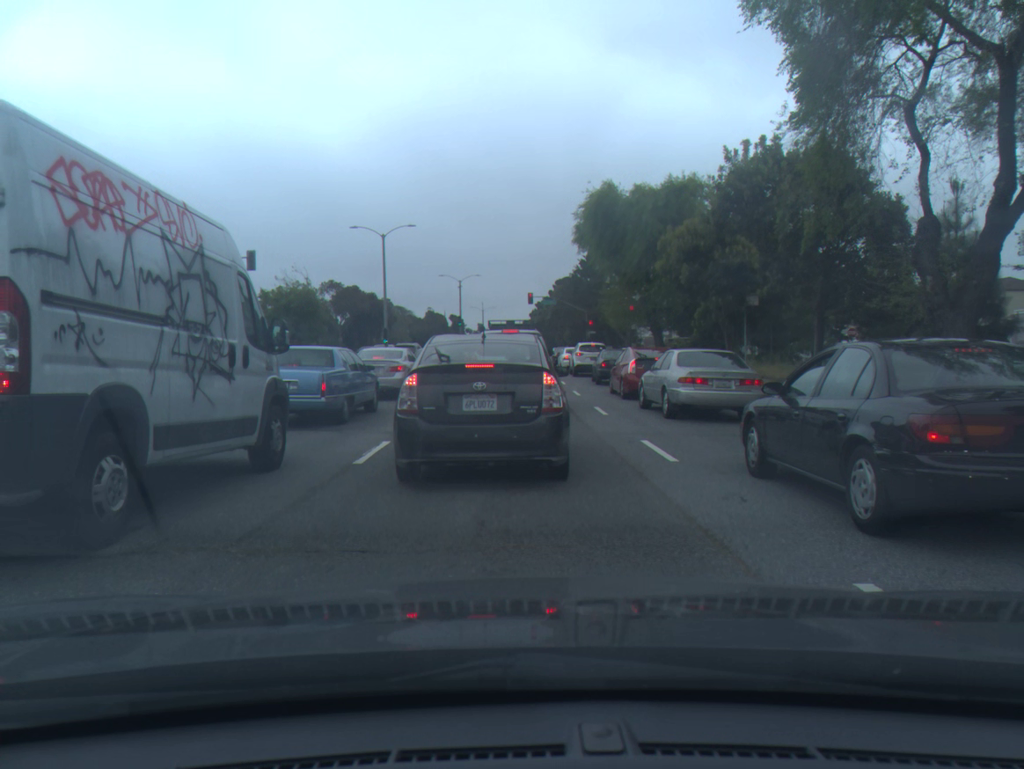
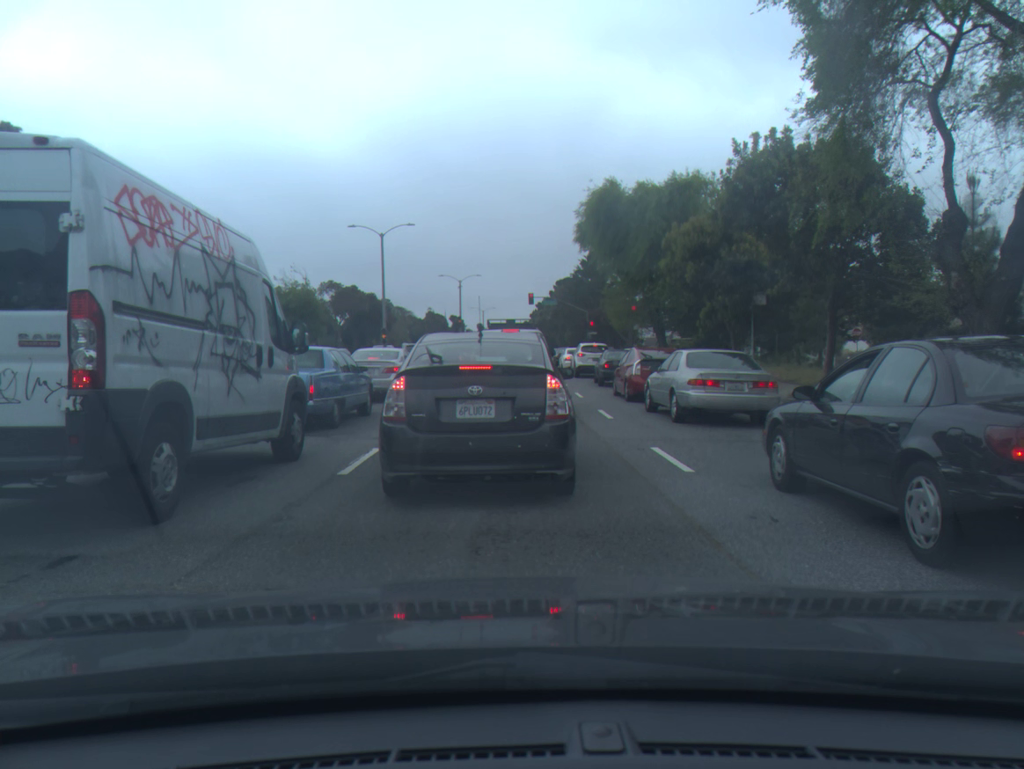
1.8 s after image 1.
(0.0, +0.8) m; 0°
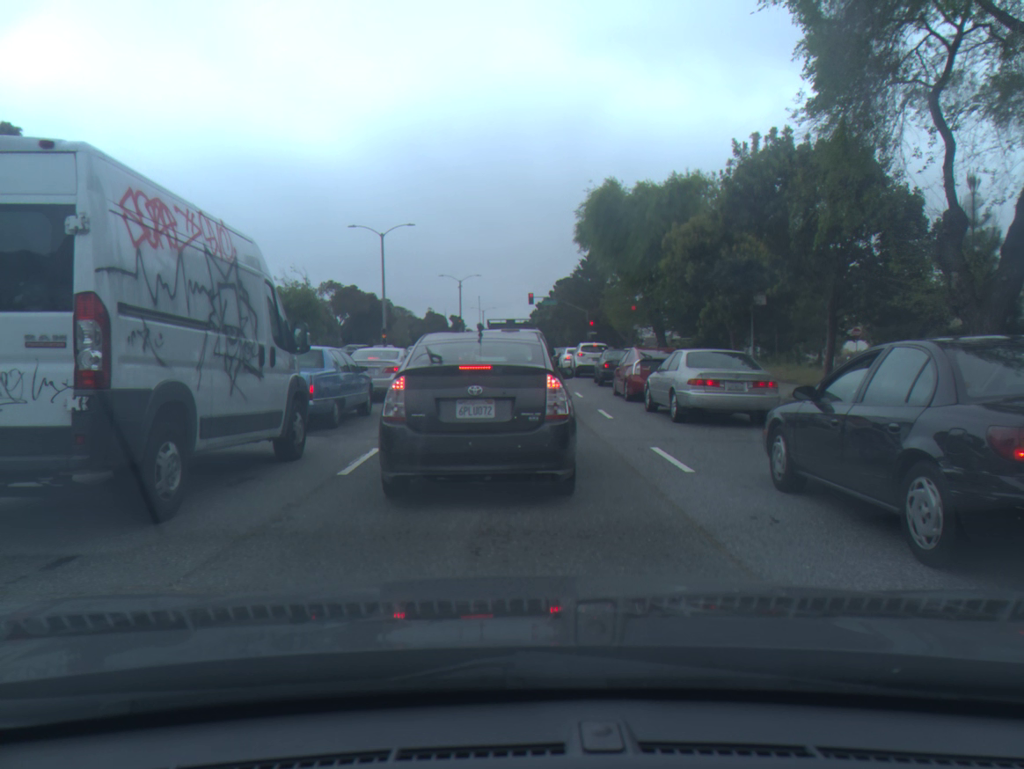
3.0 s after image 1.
(0.0, 0.0) m; 0°
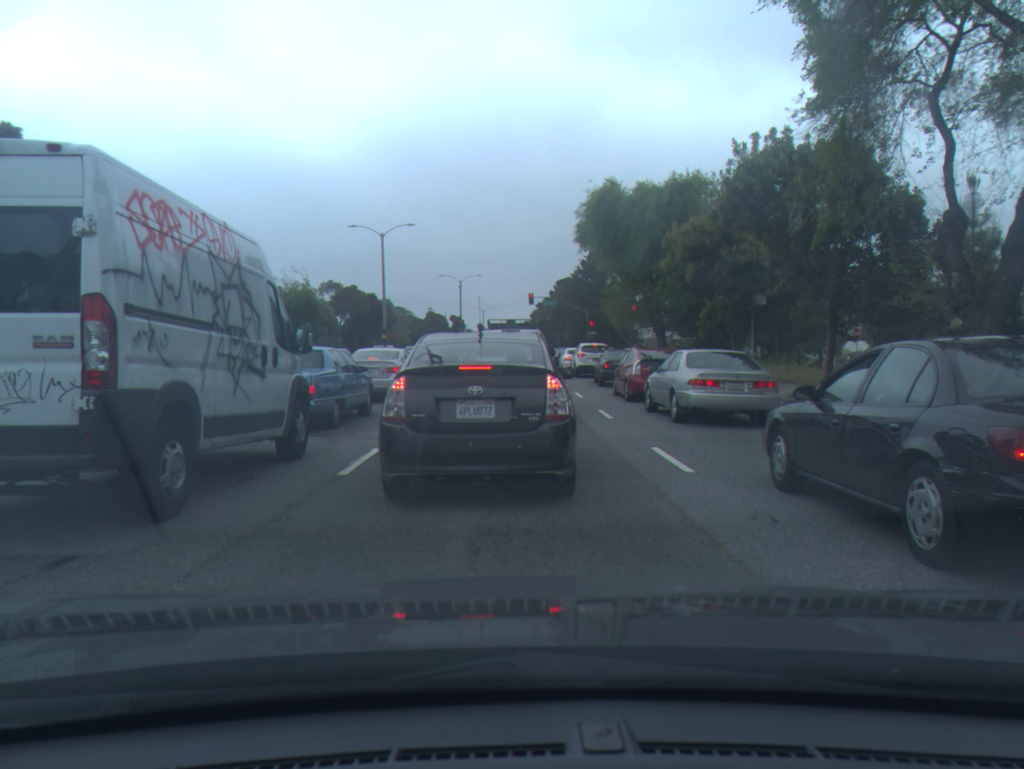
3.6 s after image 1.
(0.0, 0.0) m; 0°
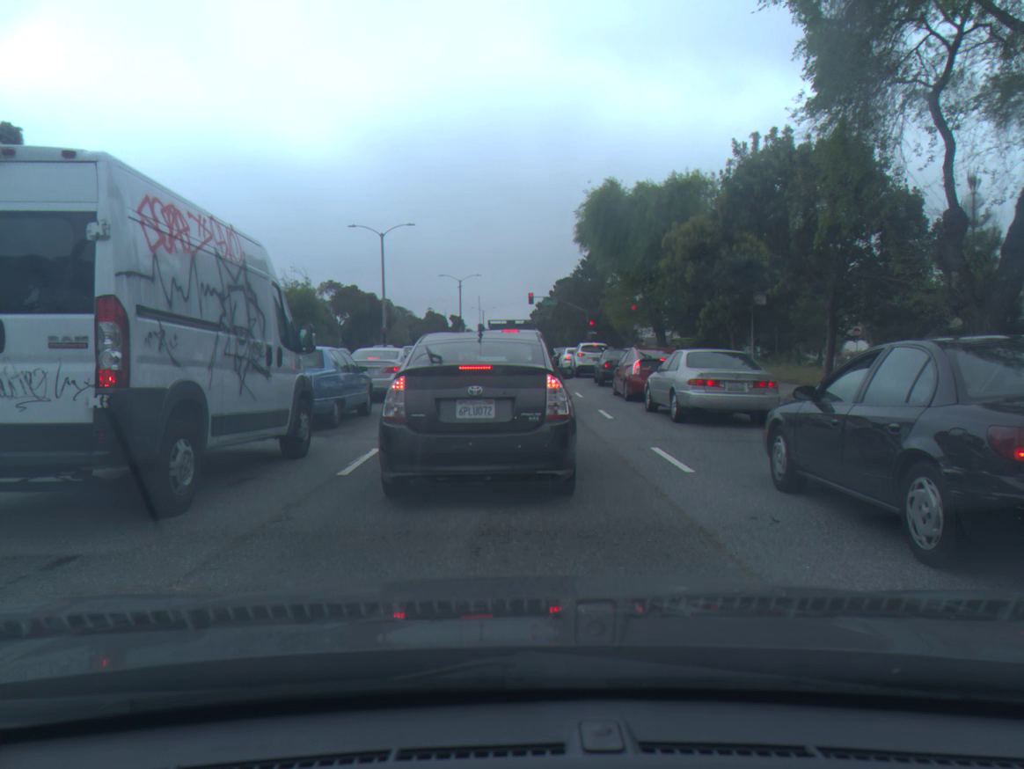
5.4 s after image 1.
(0.0, 0.0) m; 0°
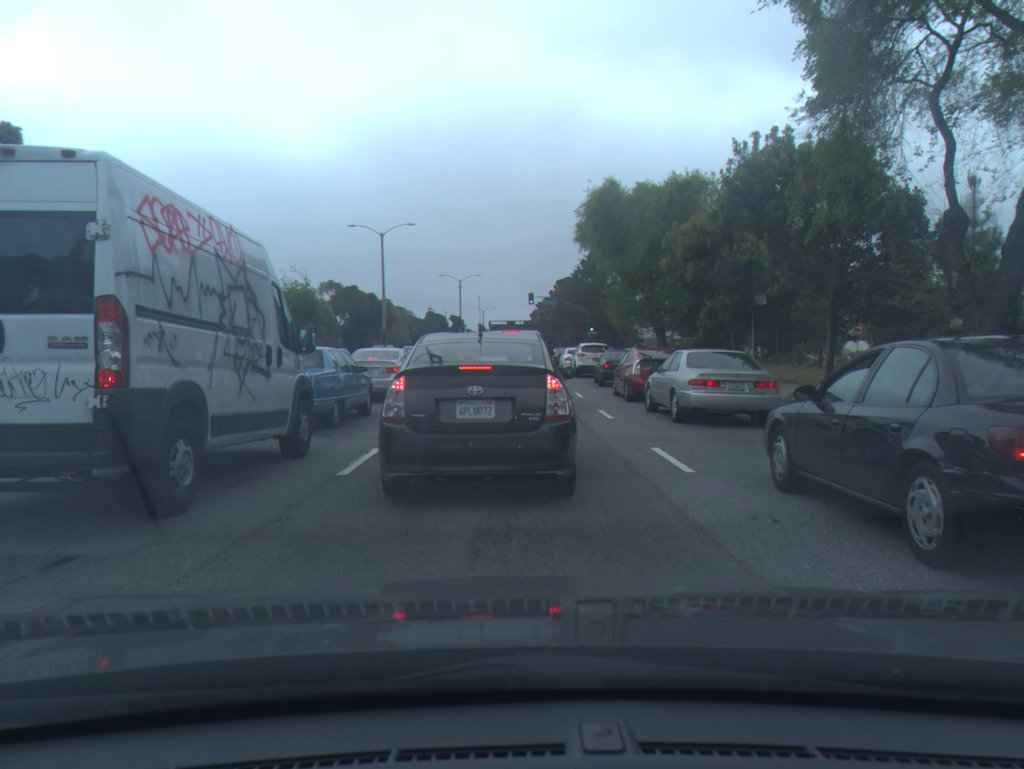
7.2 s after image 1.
(0.0, 0.0) m; 0°
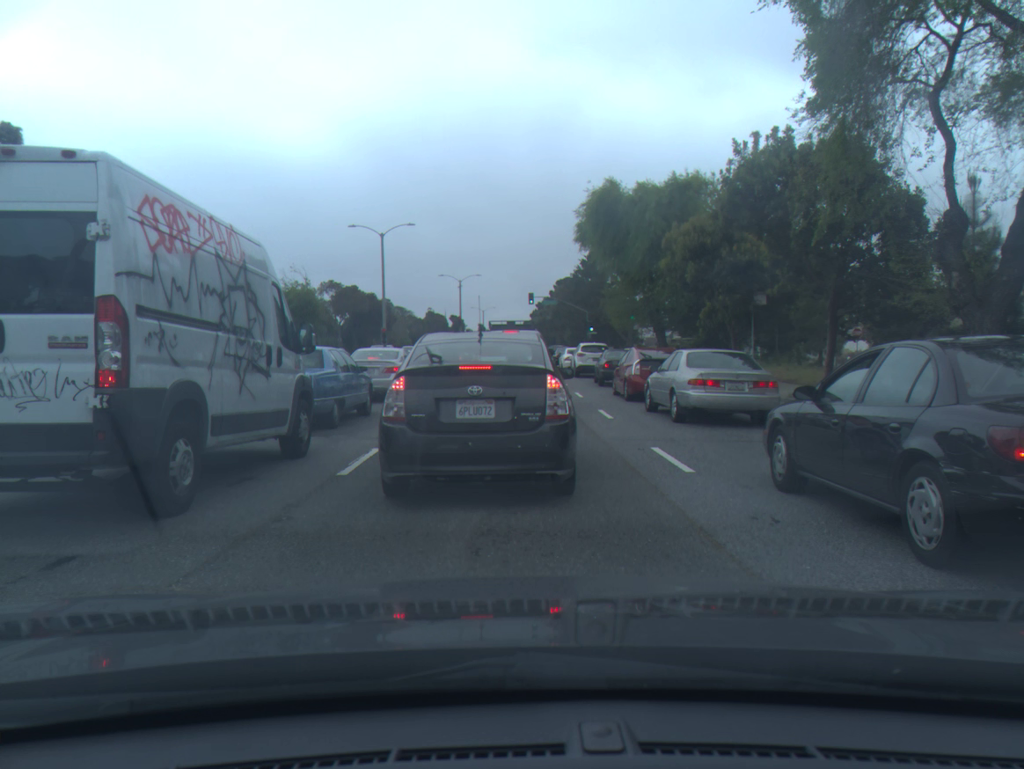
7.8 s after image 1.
(0.0, 0.0) m; 0°
